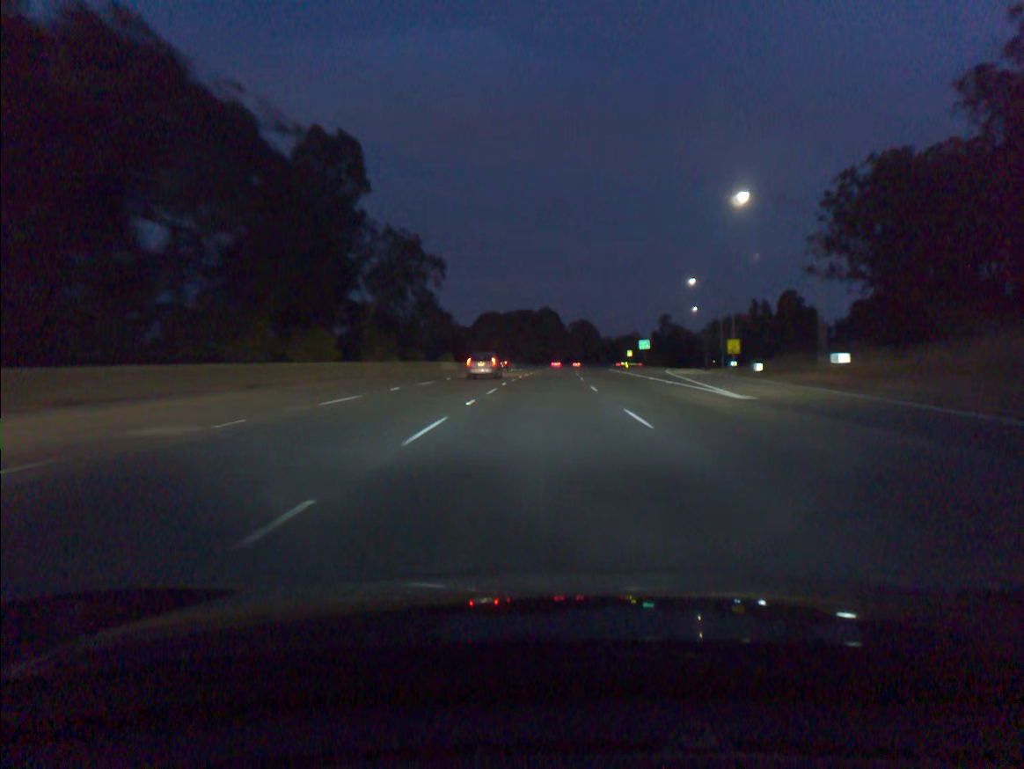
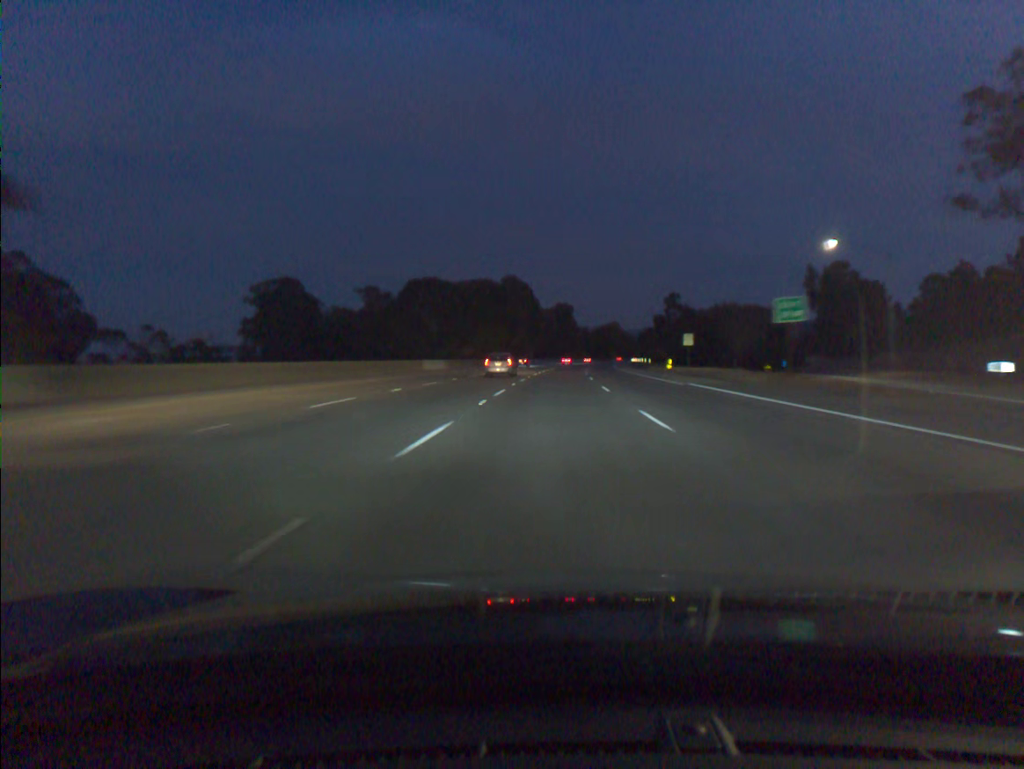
(+1.4, +74.0) m; +2°
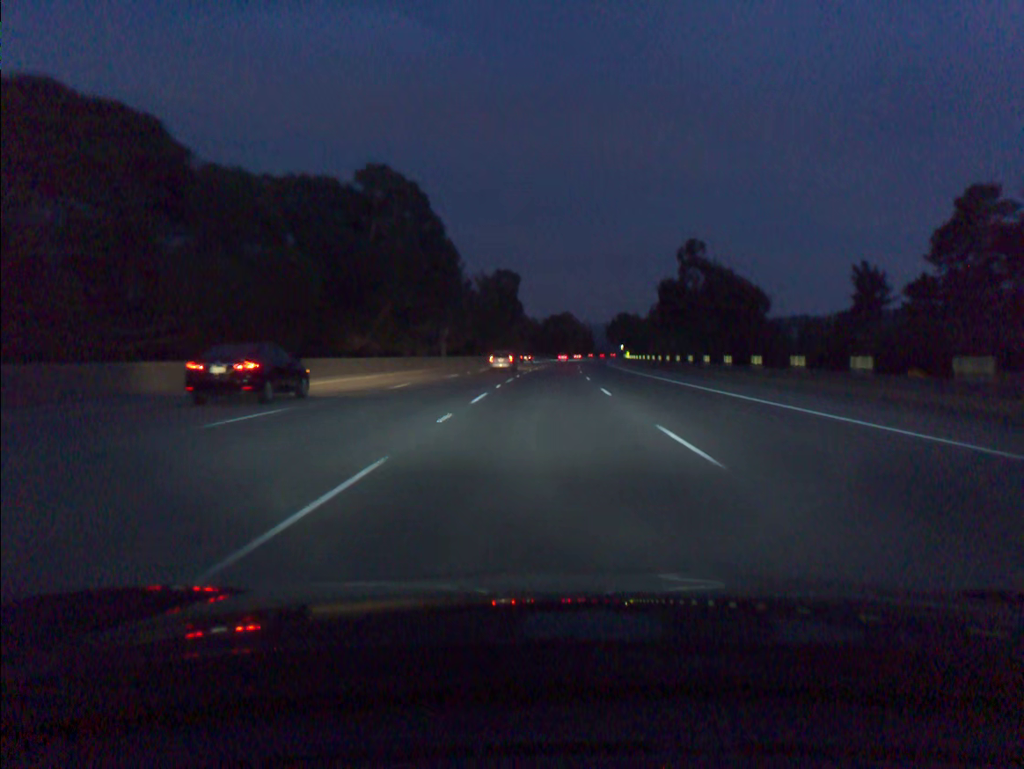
(+3.3, +92.4) m; +4°
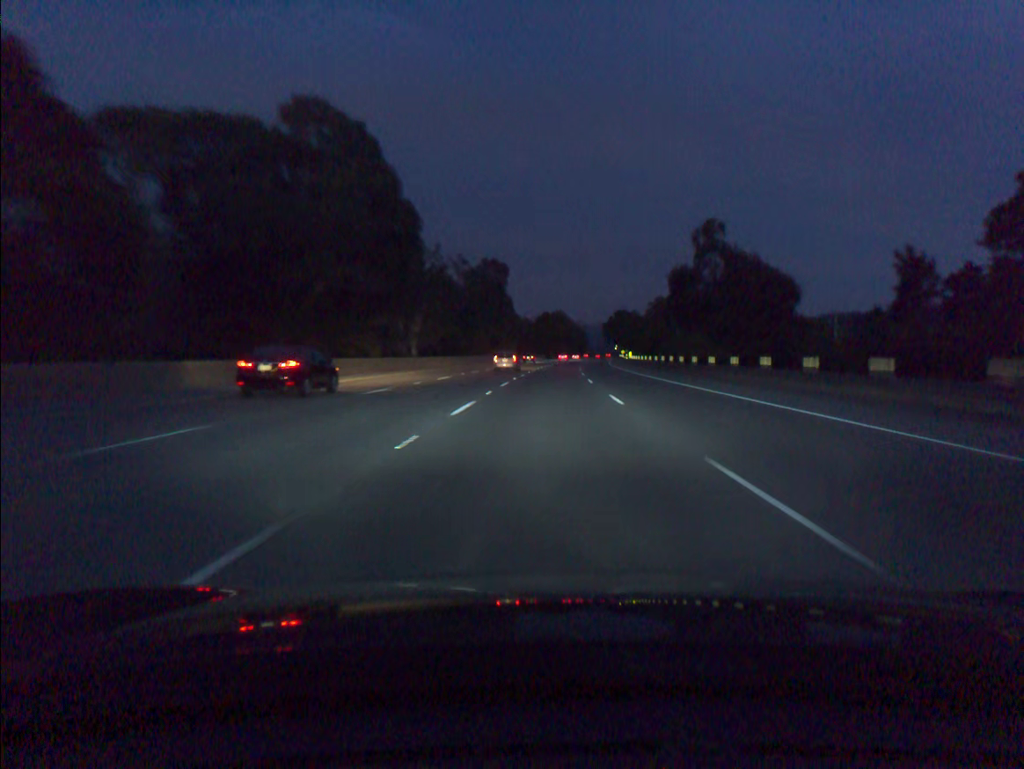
(+0.1, +18.4) m; +1°
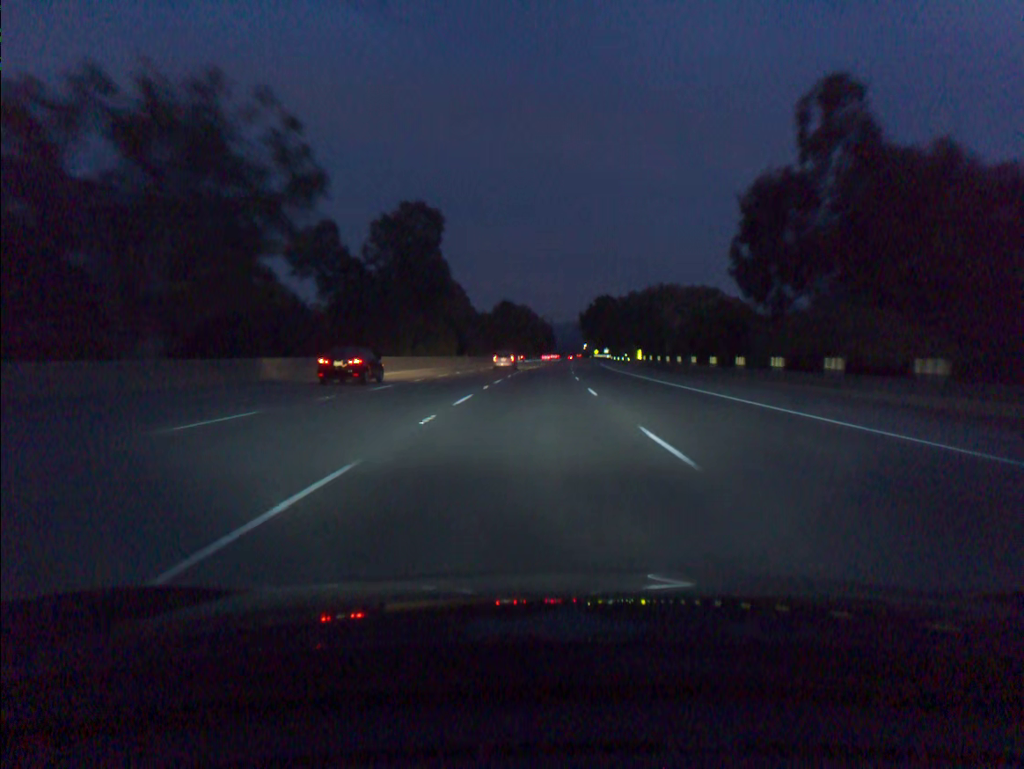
(+1.2, +55.1) m; +3°
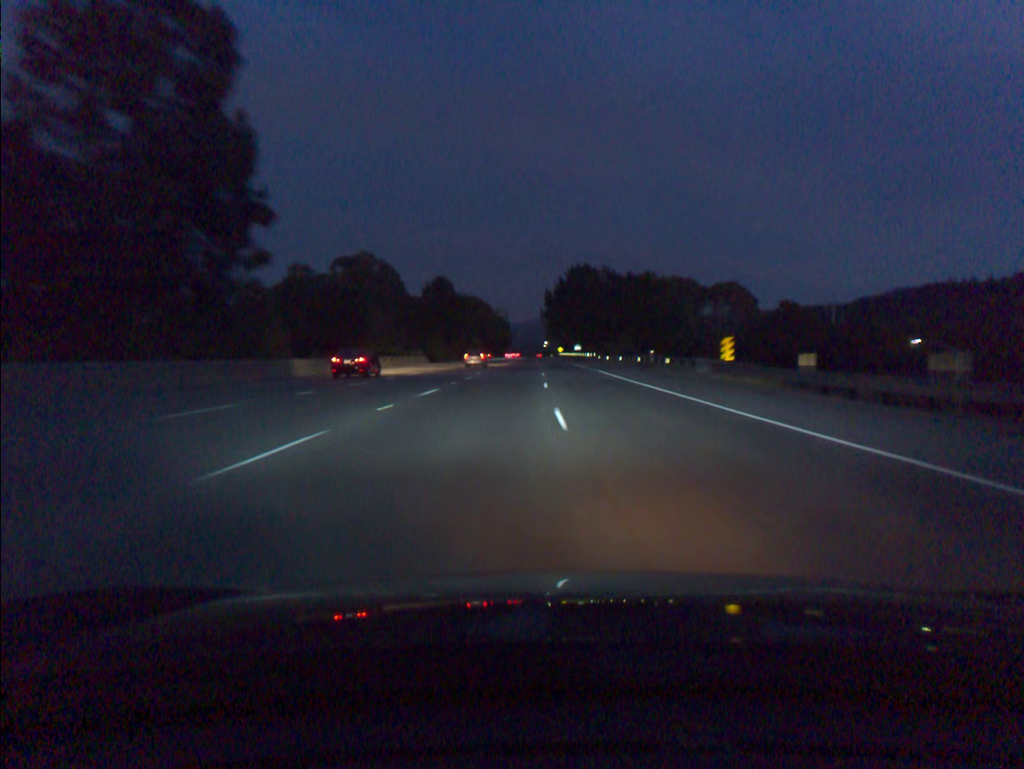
(+1.6, +55.0) m; +3°
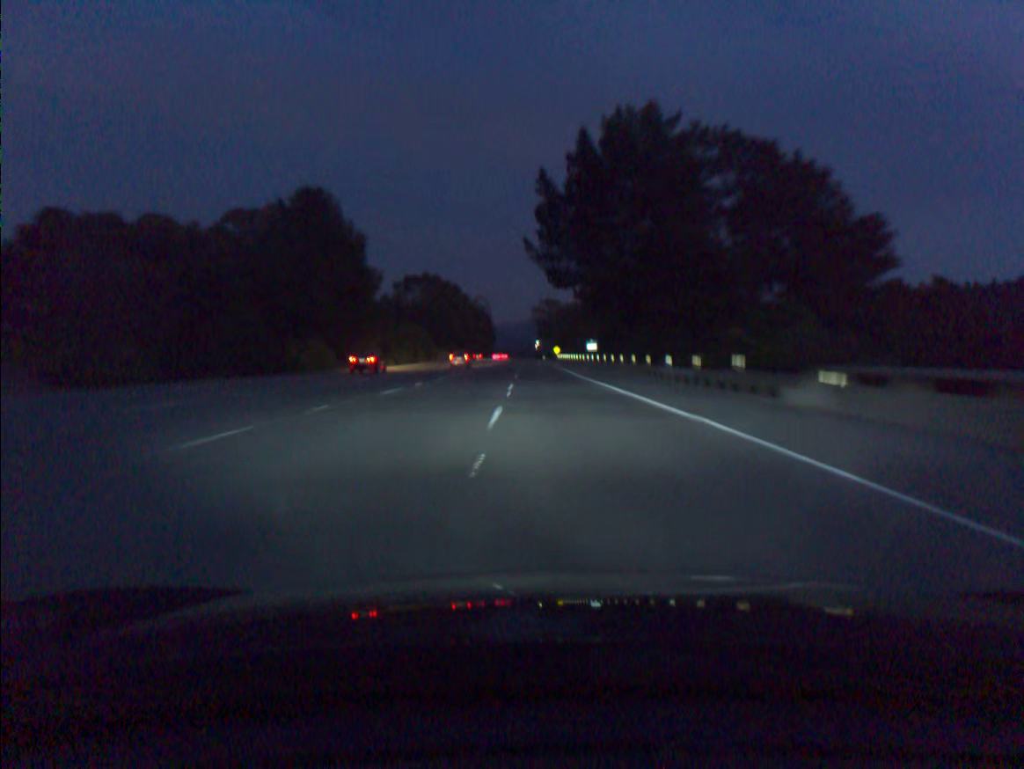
(+0.3, +73.4) m; +1°
